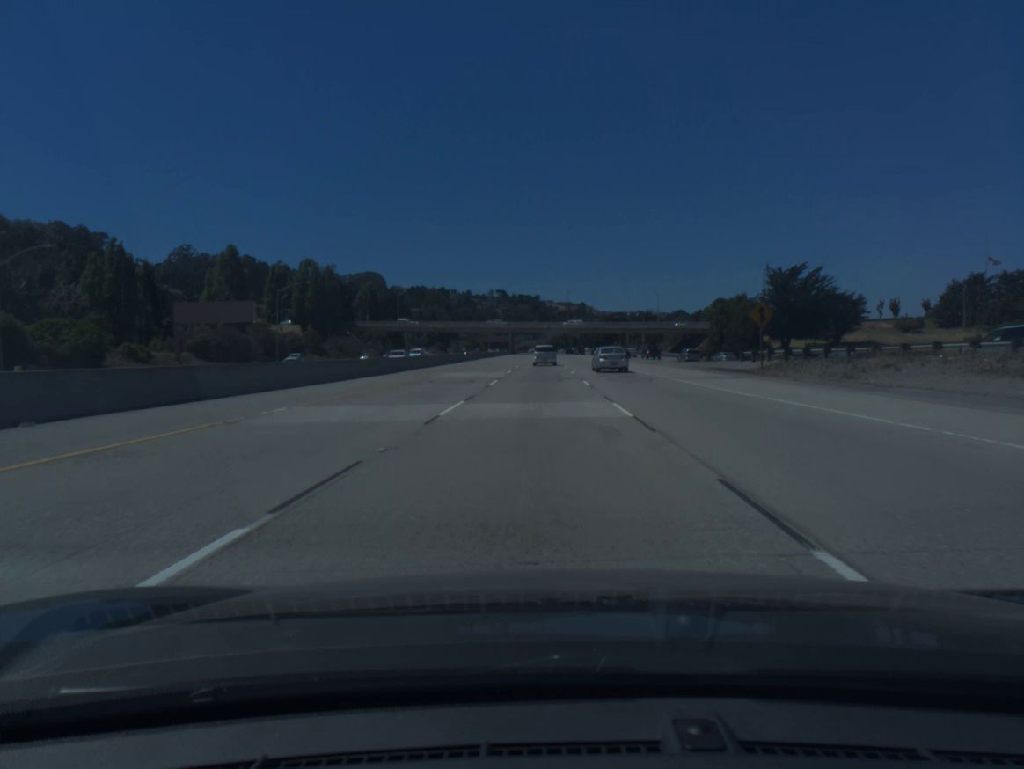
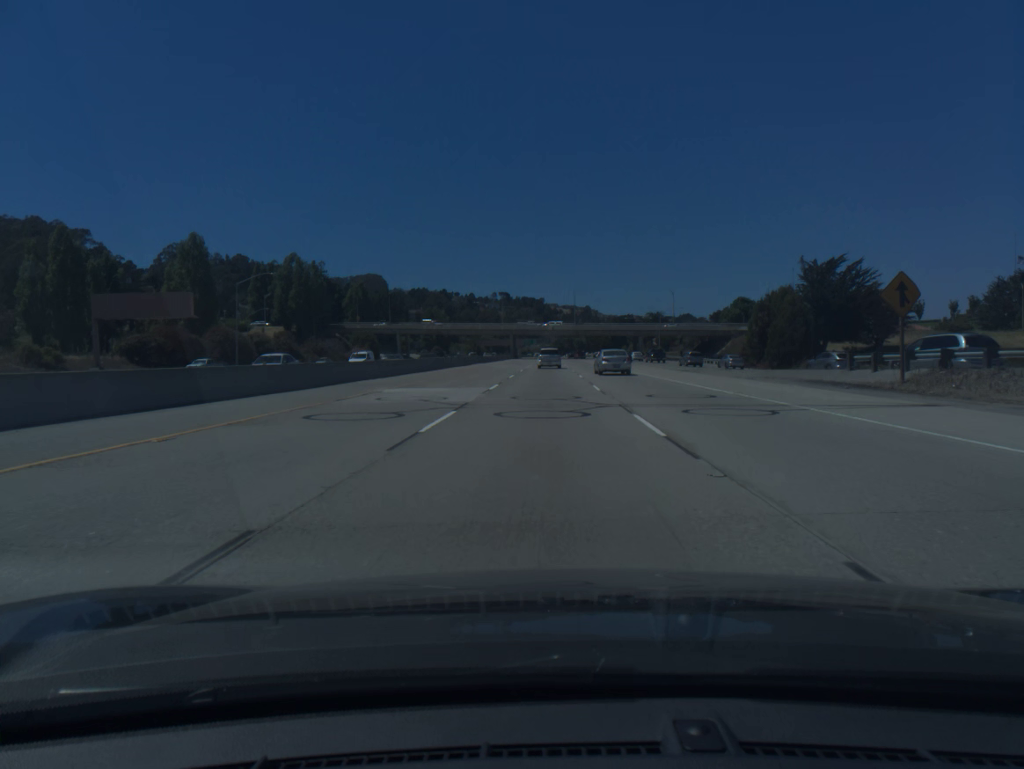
(0.0, +17.3) m; 0°
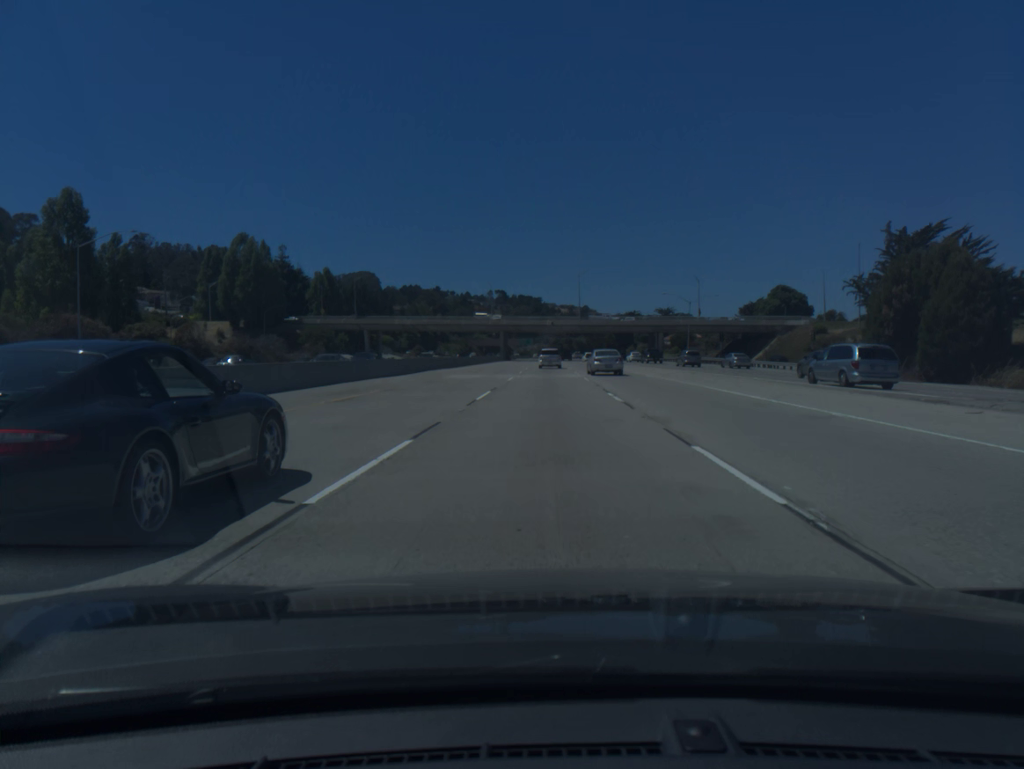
(0.0, +34.7) m; 0°
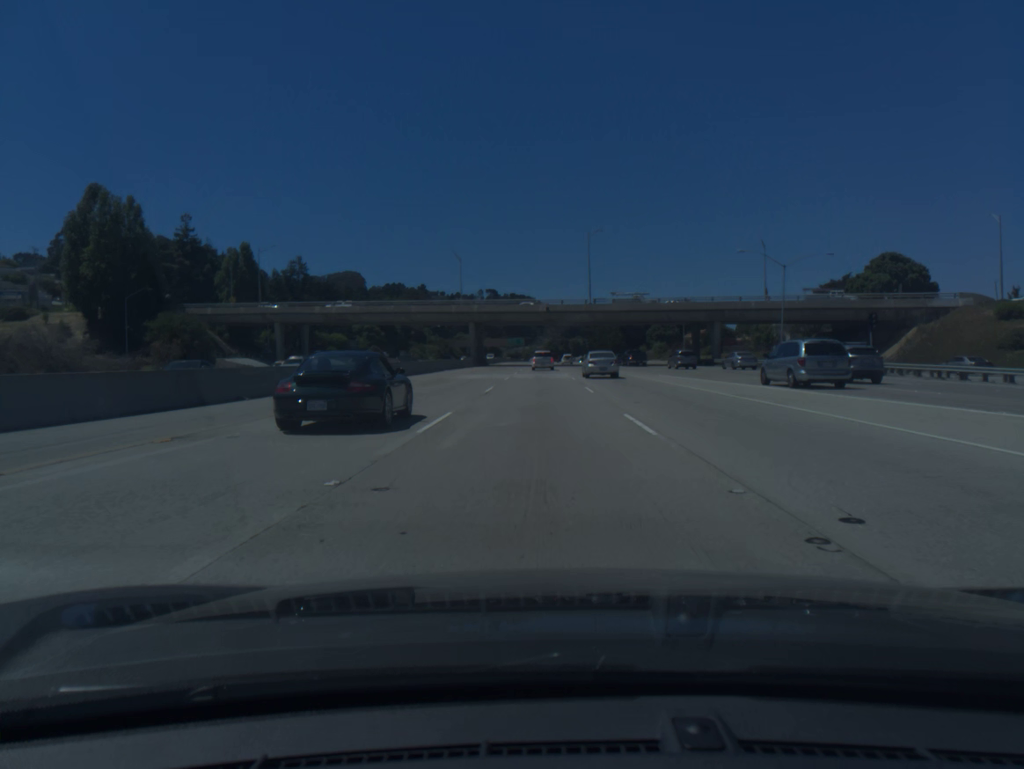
(+0.4, +52.4) m; +1°
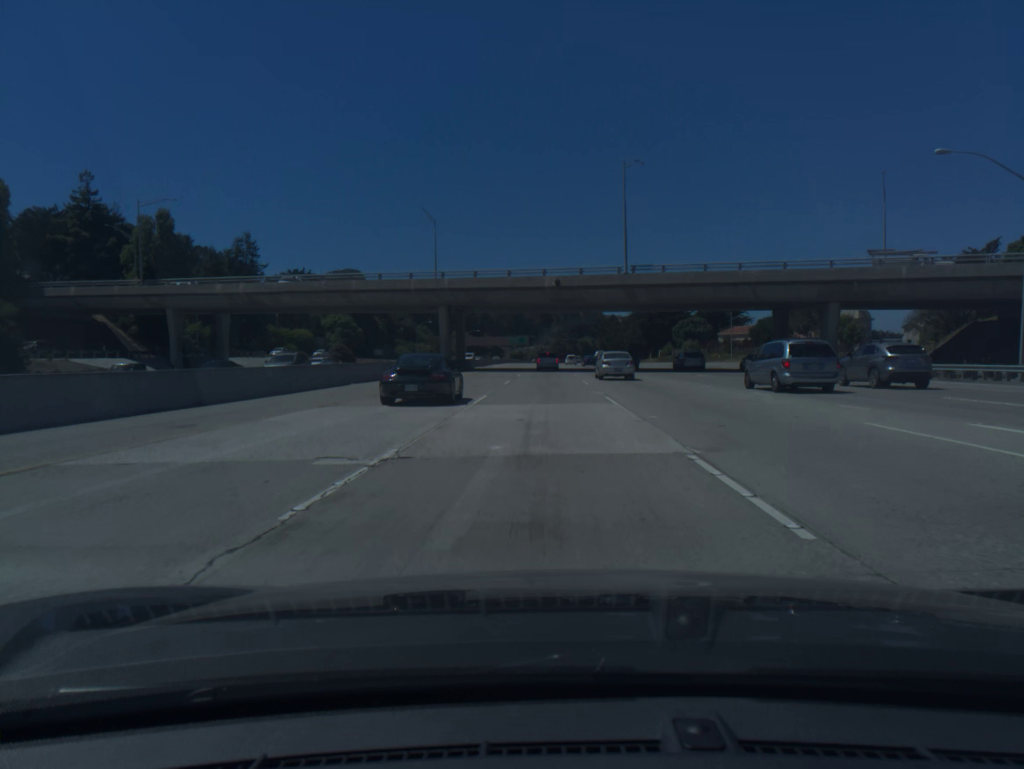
(-0.1, +35.3) m; 0°
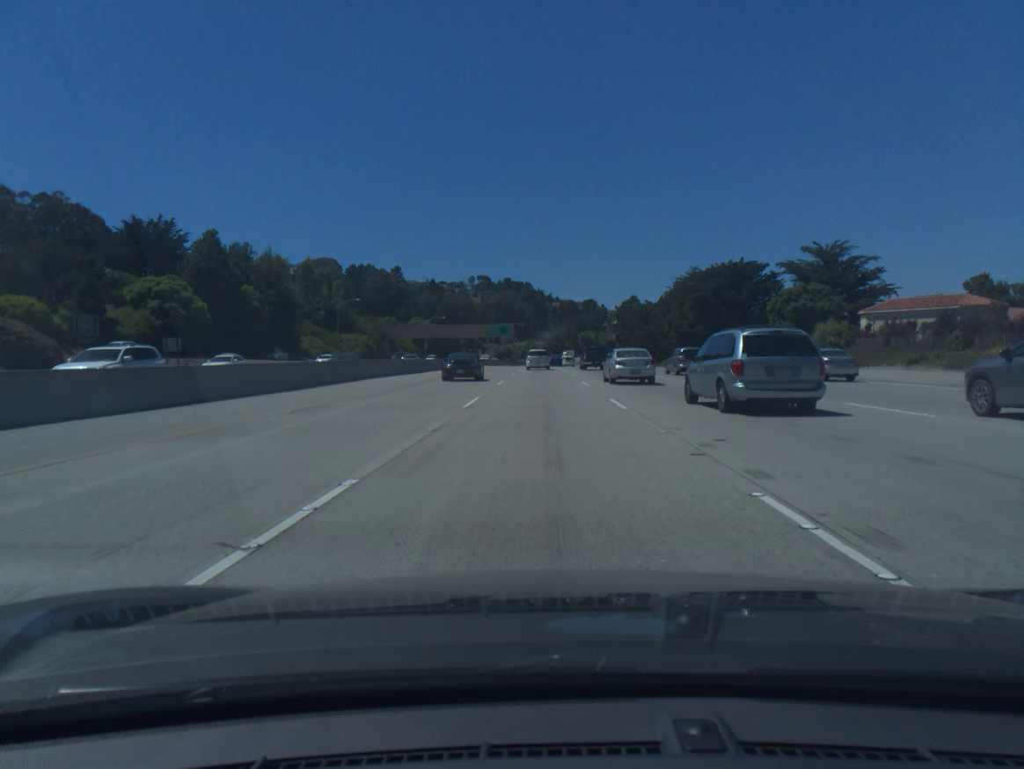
(+0.2, +88.3) m; 0°
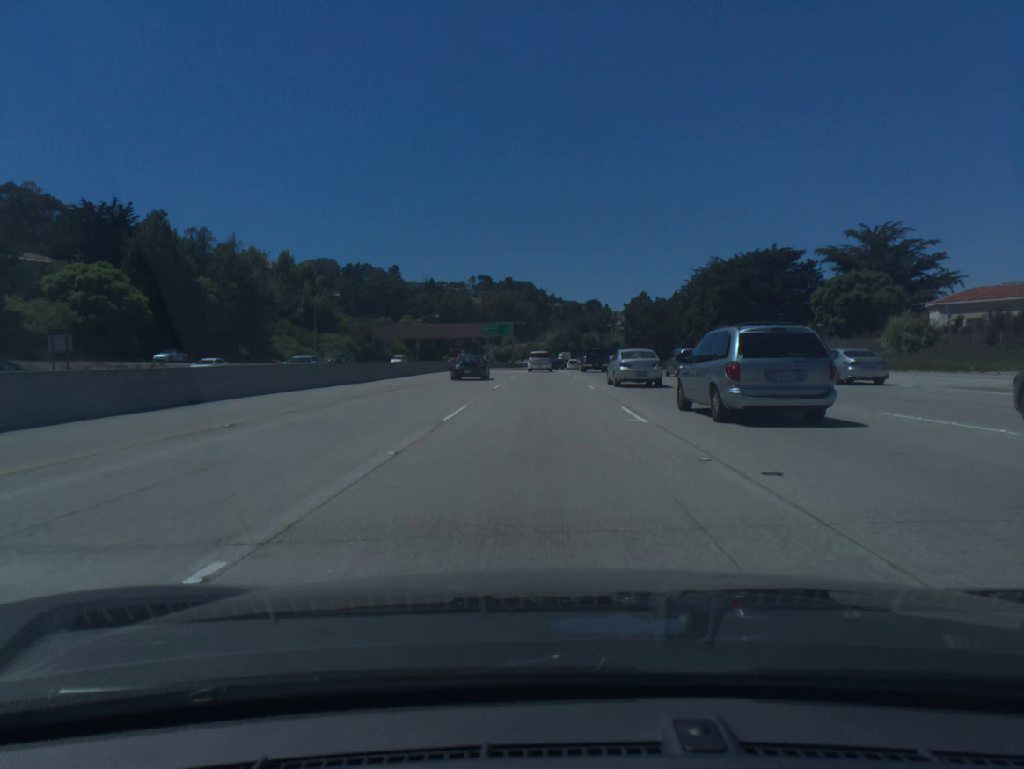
(0.0, +17.5) m; 0°
